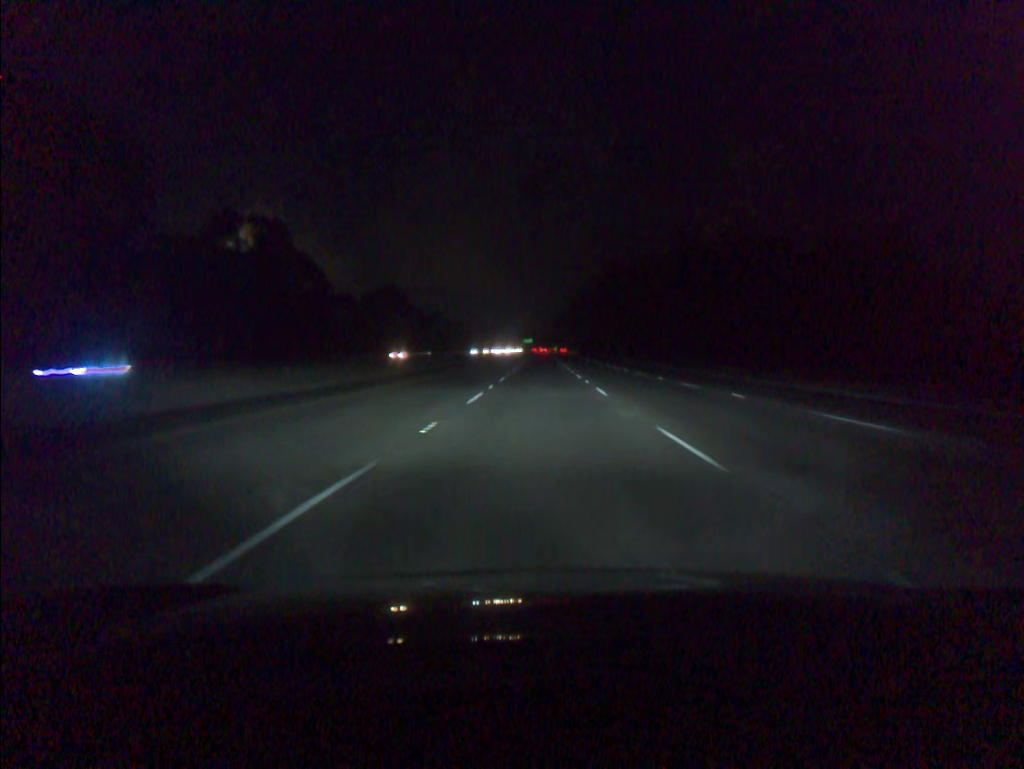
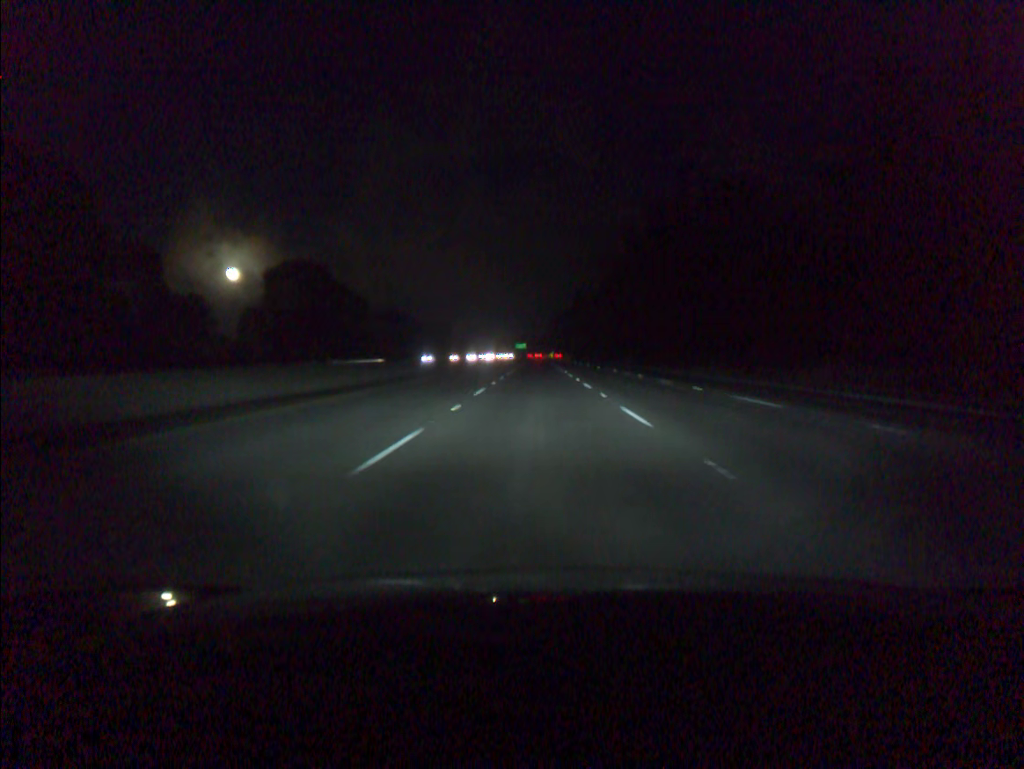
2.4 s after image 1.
(+0.3, +68.4) m; 0°
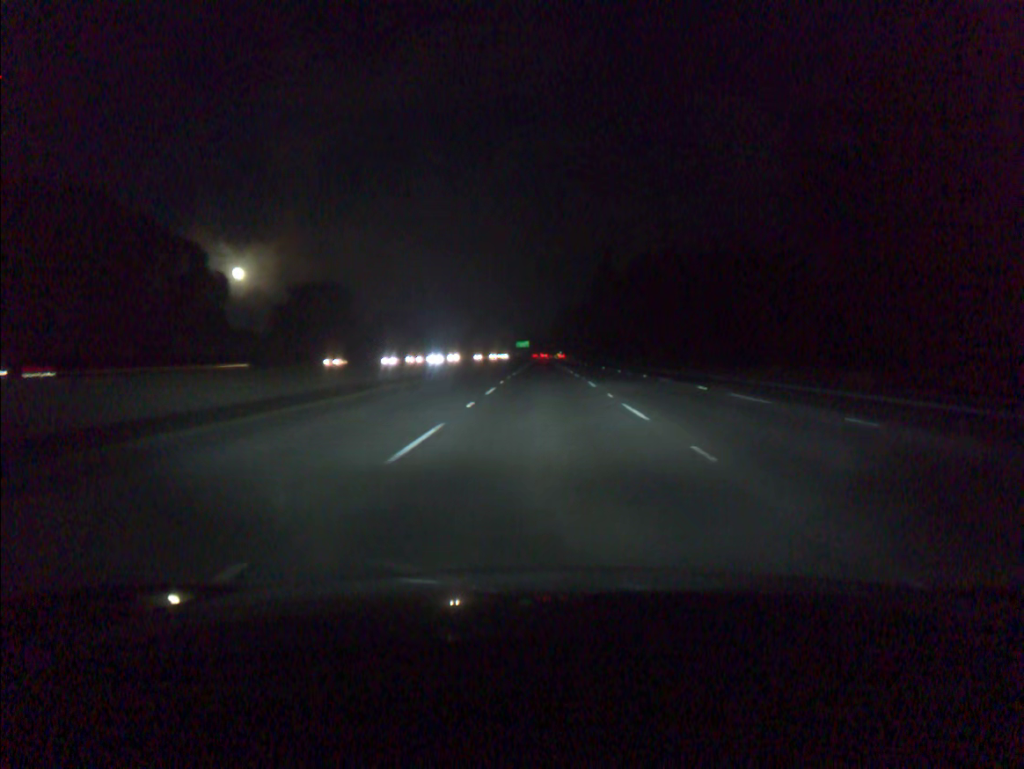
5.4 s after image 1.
(-0.2, +86.1) m; 0°
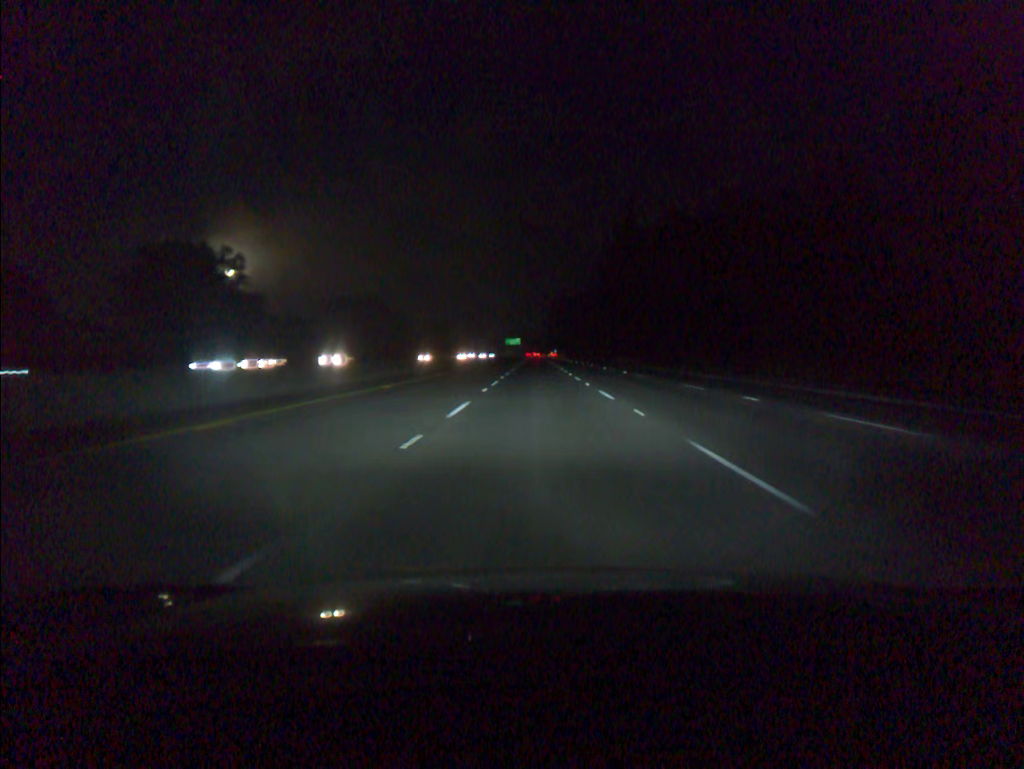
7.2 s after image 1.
(+0.1, +51.8) m; 0°
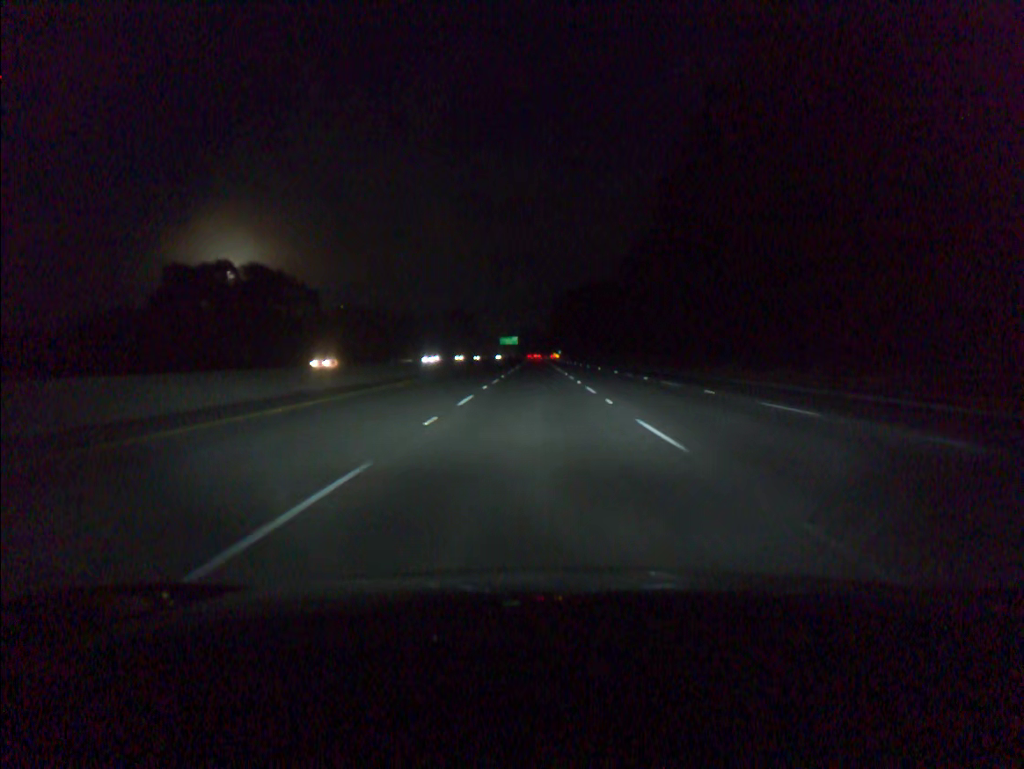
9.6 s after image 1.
(-0.1, +69.1) m; 0°
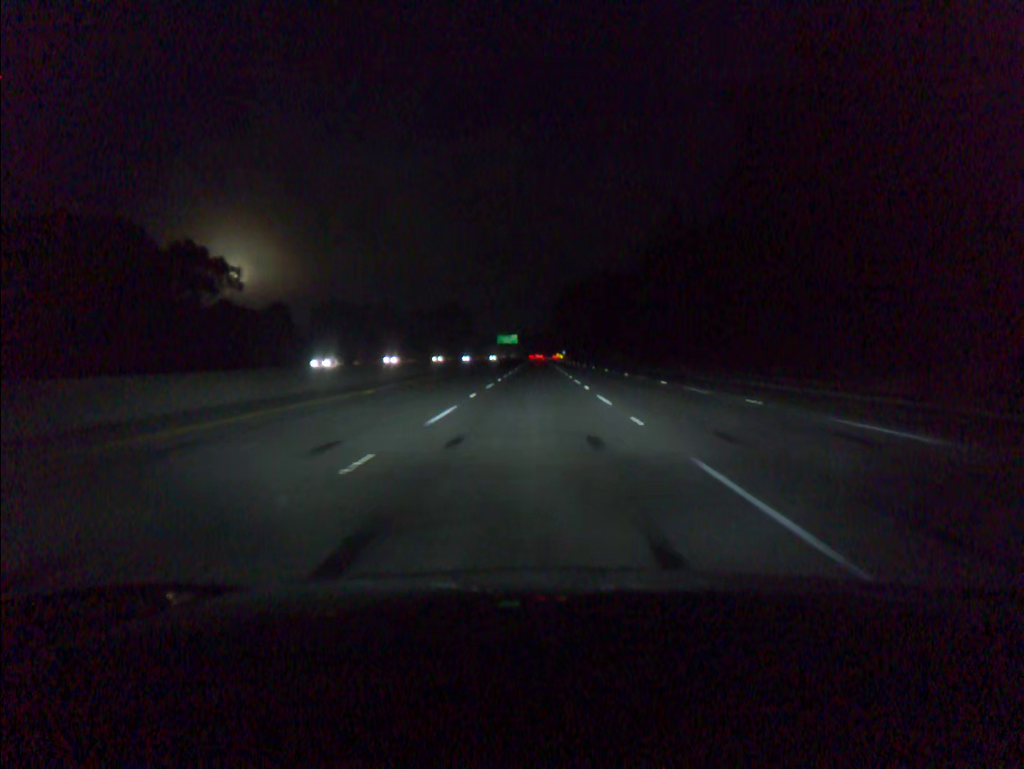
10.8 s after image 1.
(0.0, +34.7) m; 0°
